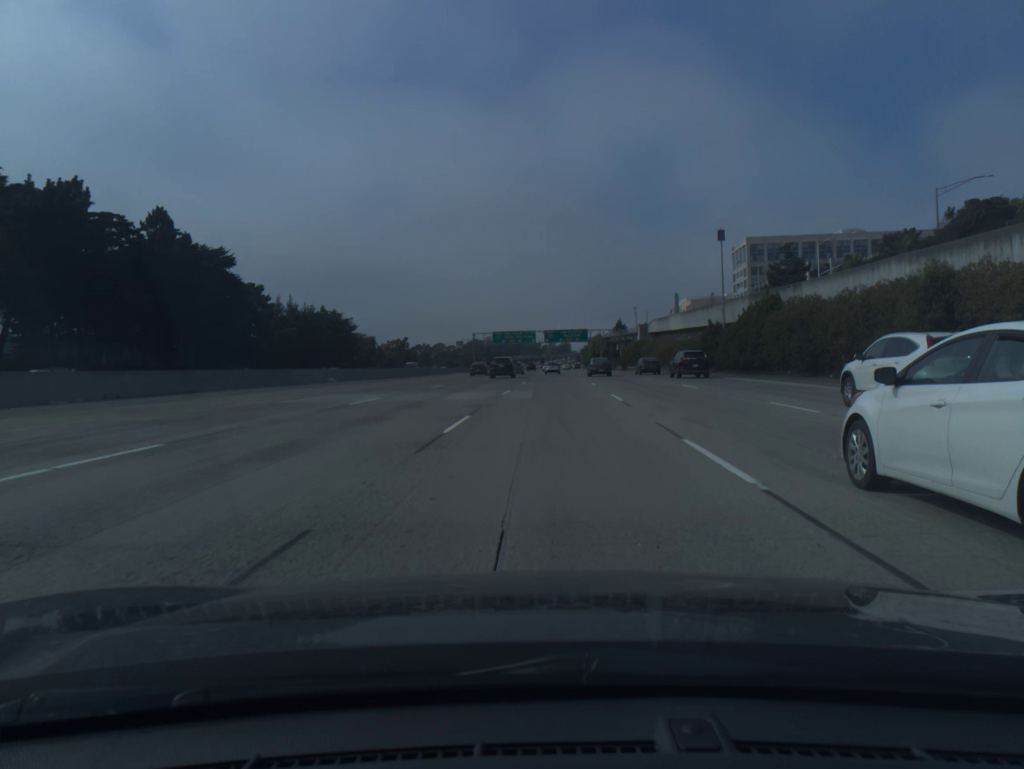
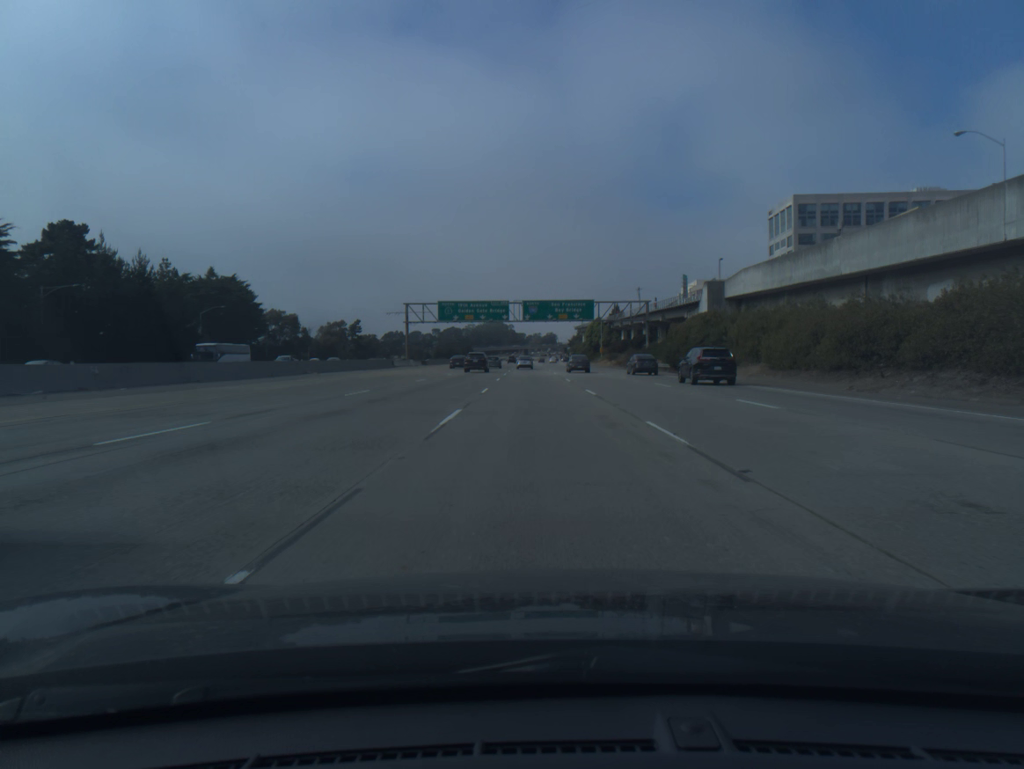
(+1.3, +69.4) m; +1°
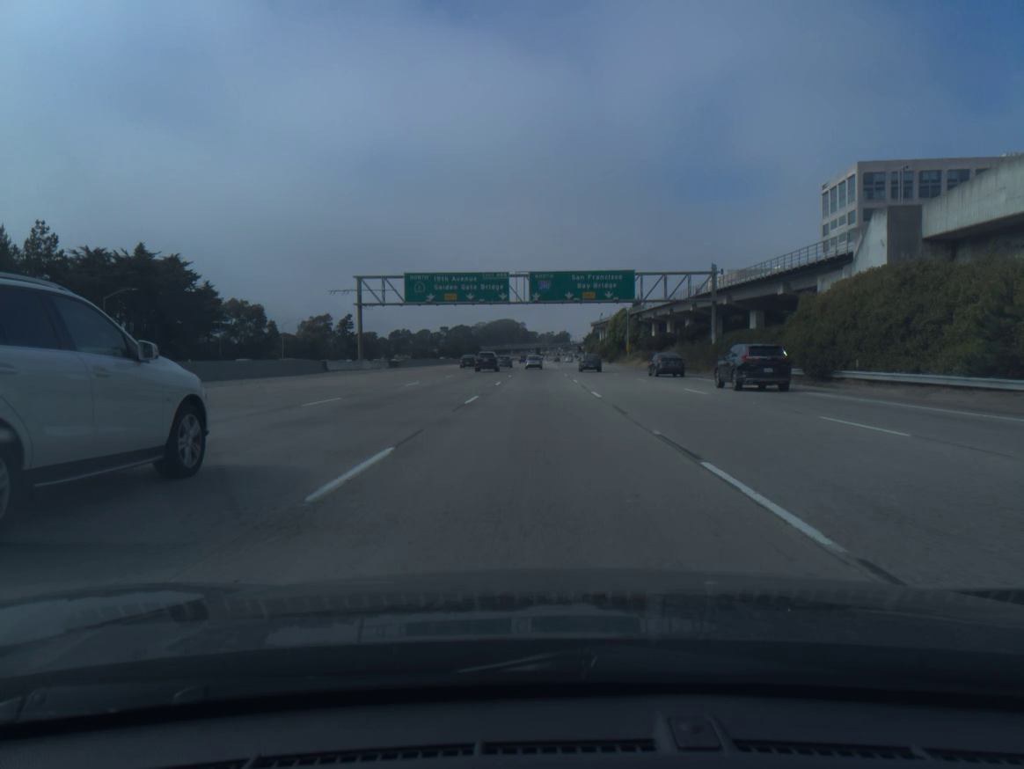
(-0.3, +34.8) m; -1°
